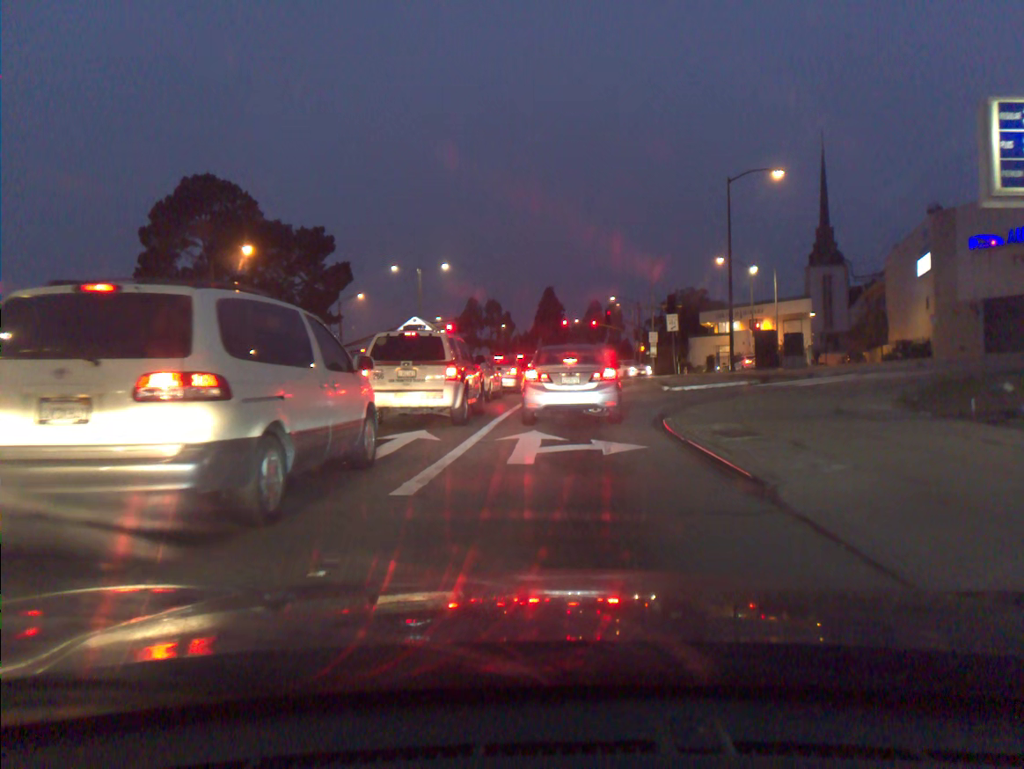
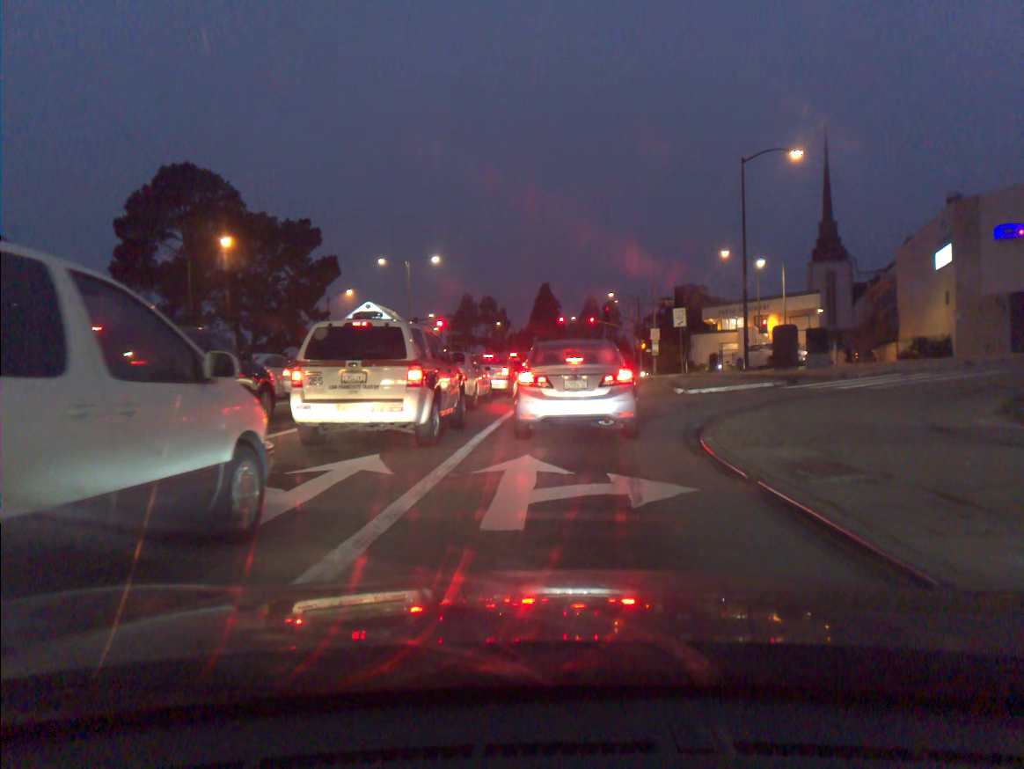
(0.0, +3.5) m; +1°
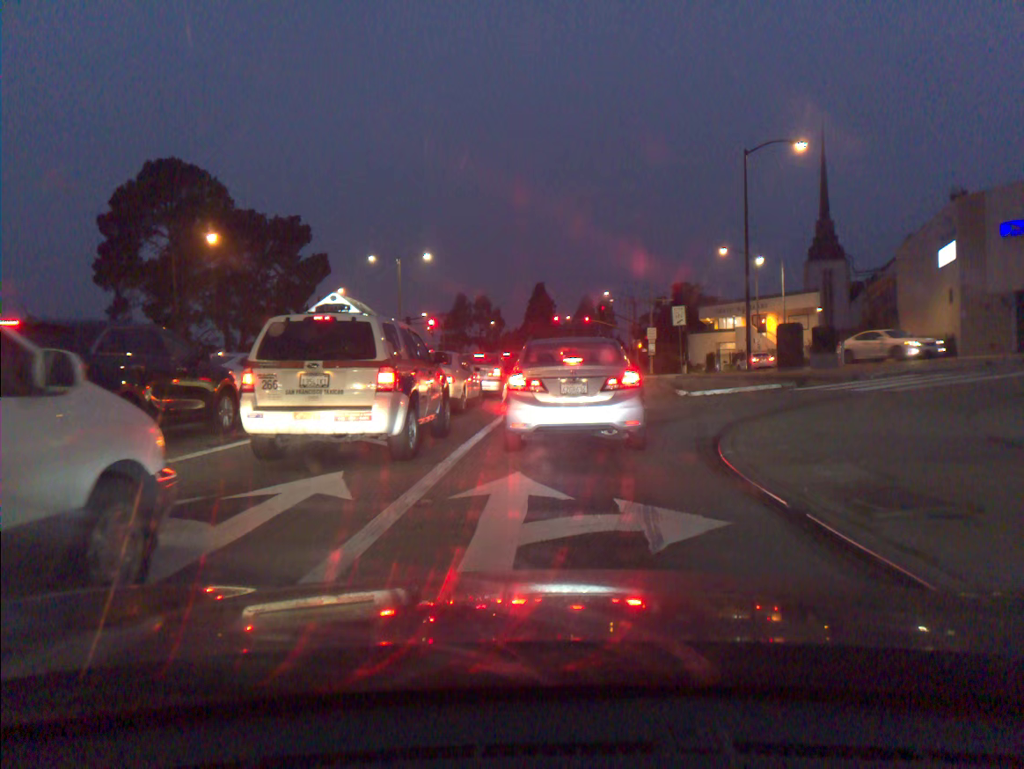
(0.0, +1.4) m; 0°
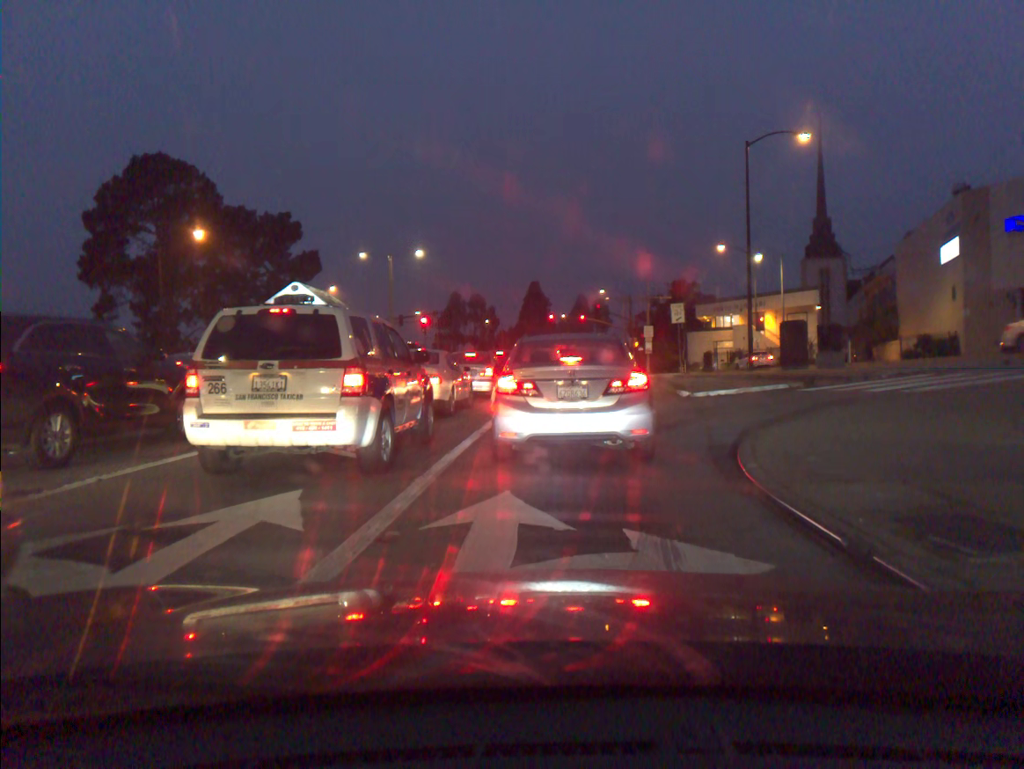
(0.0, +1.2) m; +1°
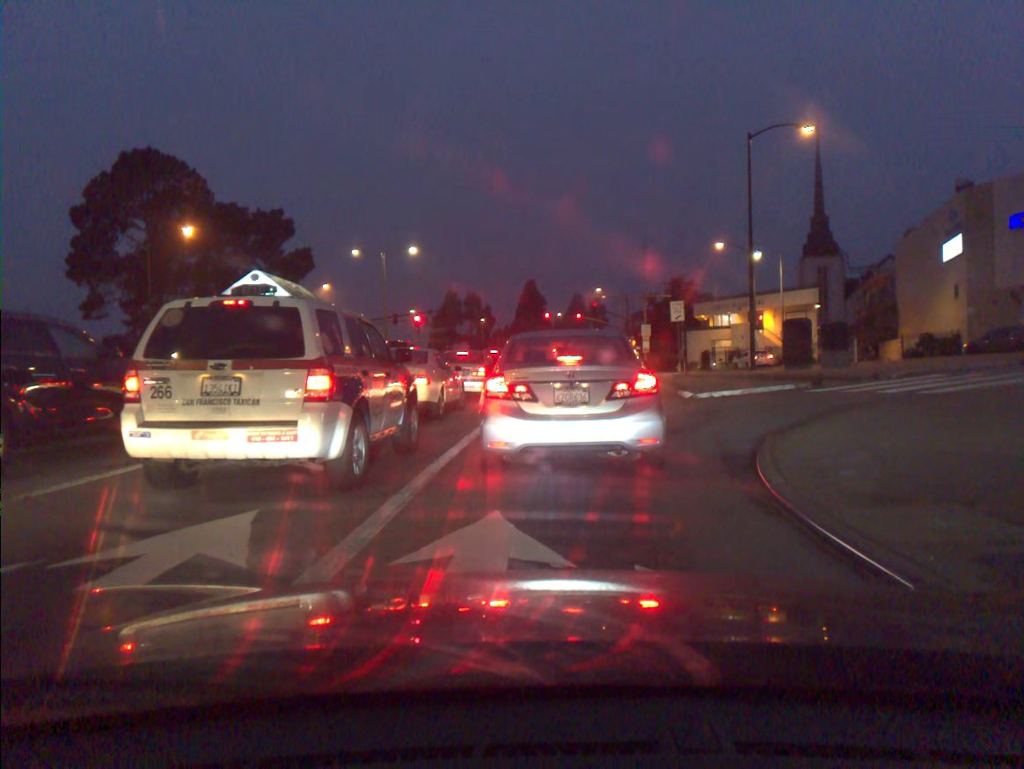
(0.0, +1.0) m; 0°
